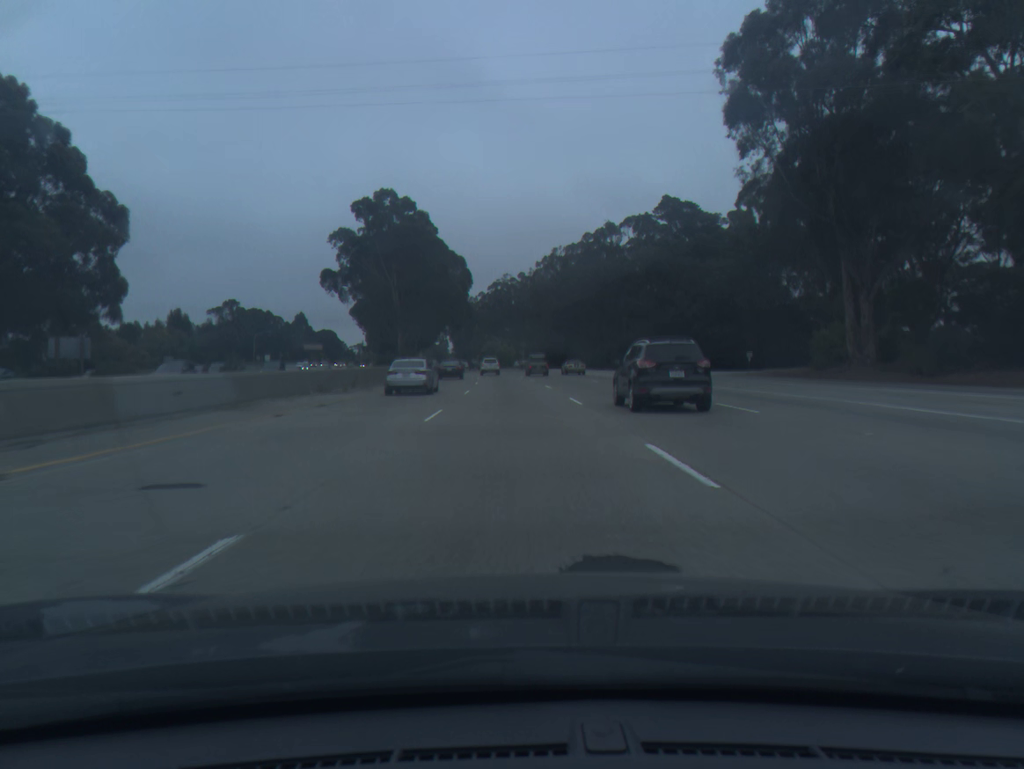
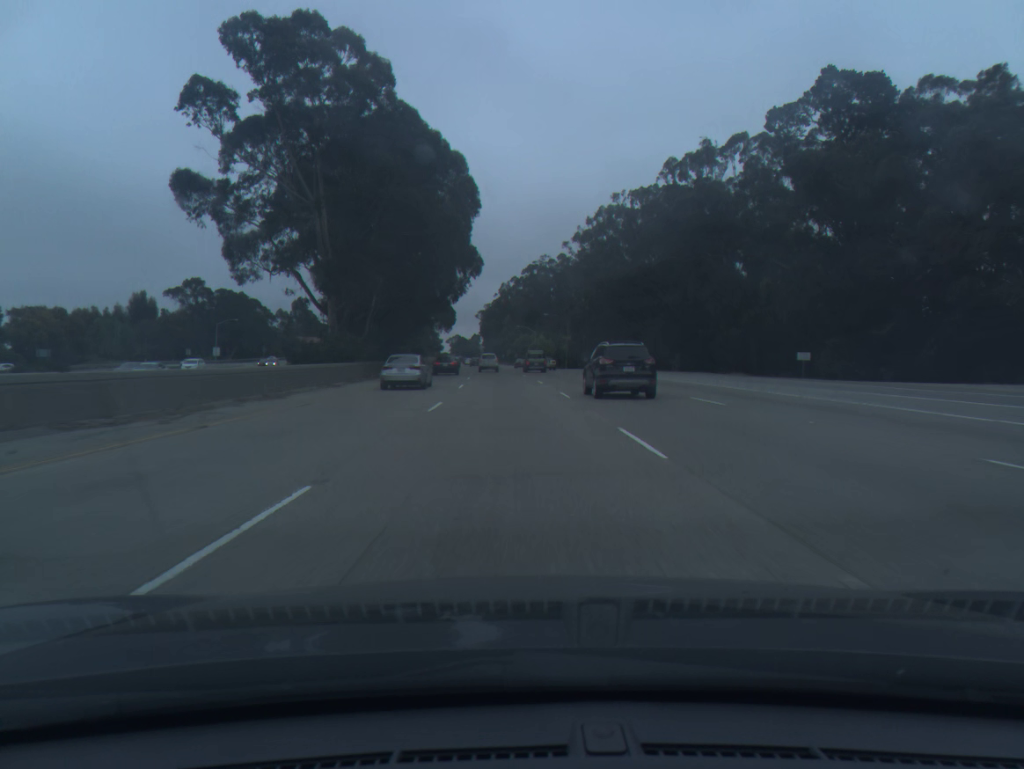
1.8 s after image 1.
(-1.0, +56.0) m; -3°
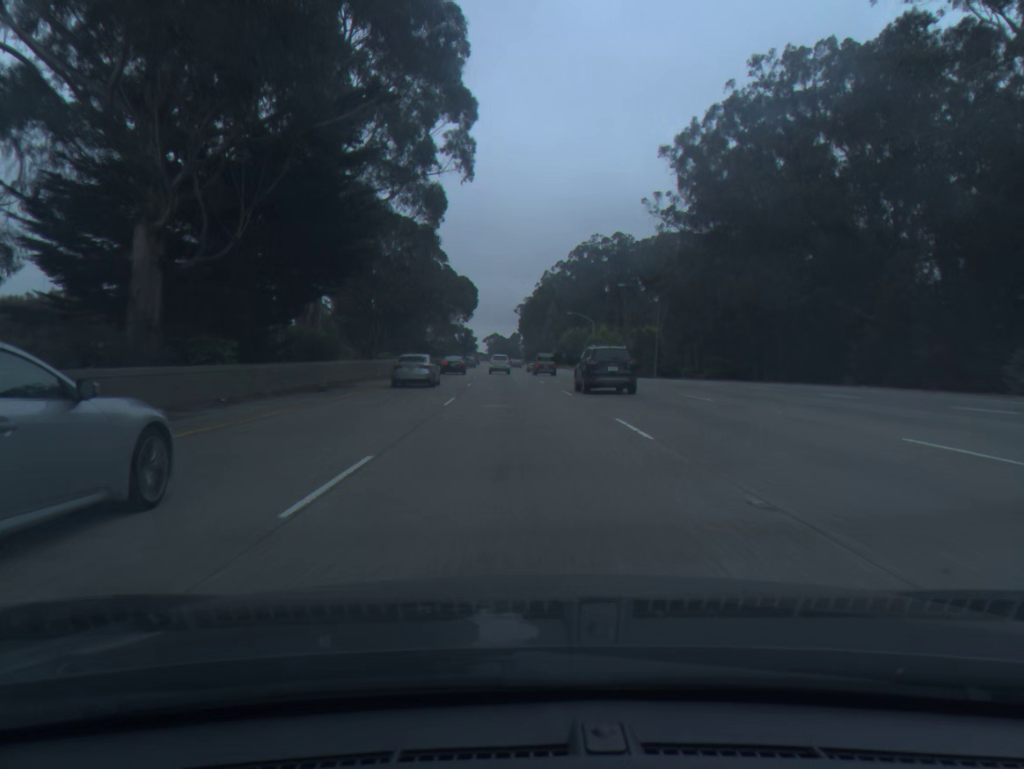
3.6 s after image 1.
(-1.8, +55.9) m; -3°
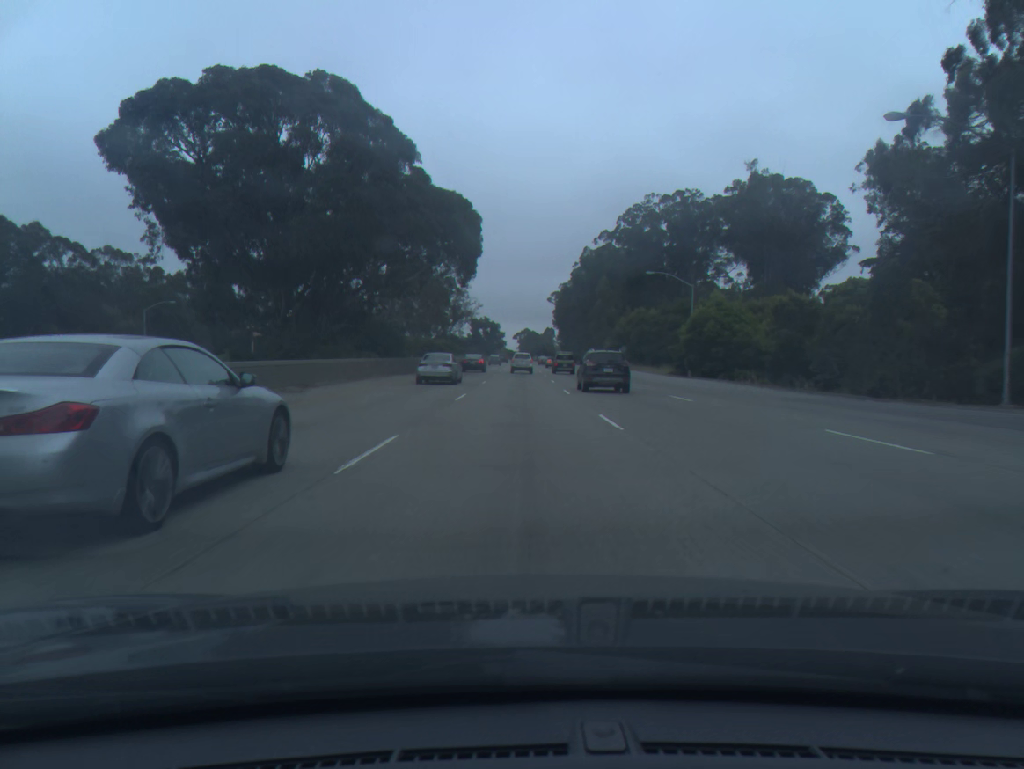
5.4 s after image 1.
(-1.1, +55.9) m; -2°
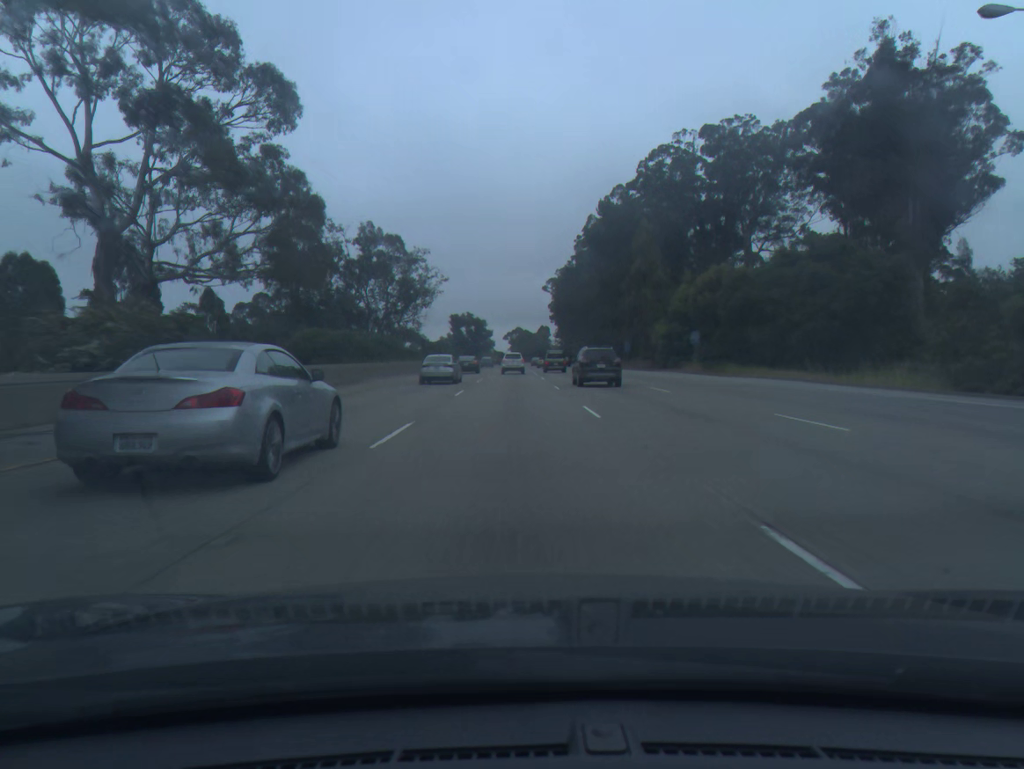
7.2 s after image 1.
(+0.1, +56.1) m; +1°
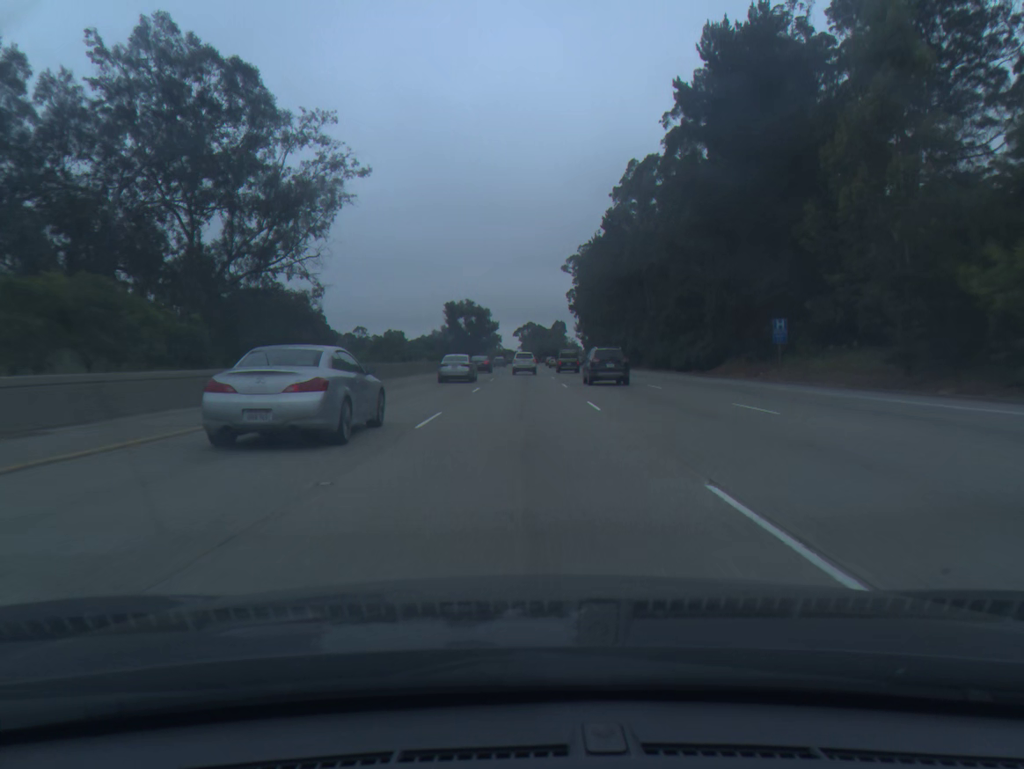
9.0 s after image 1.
(-0.5, +56.0) m; -1°
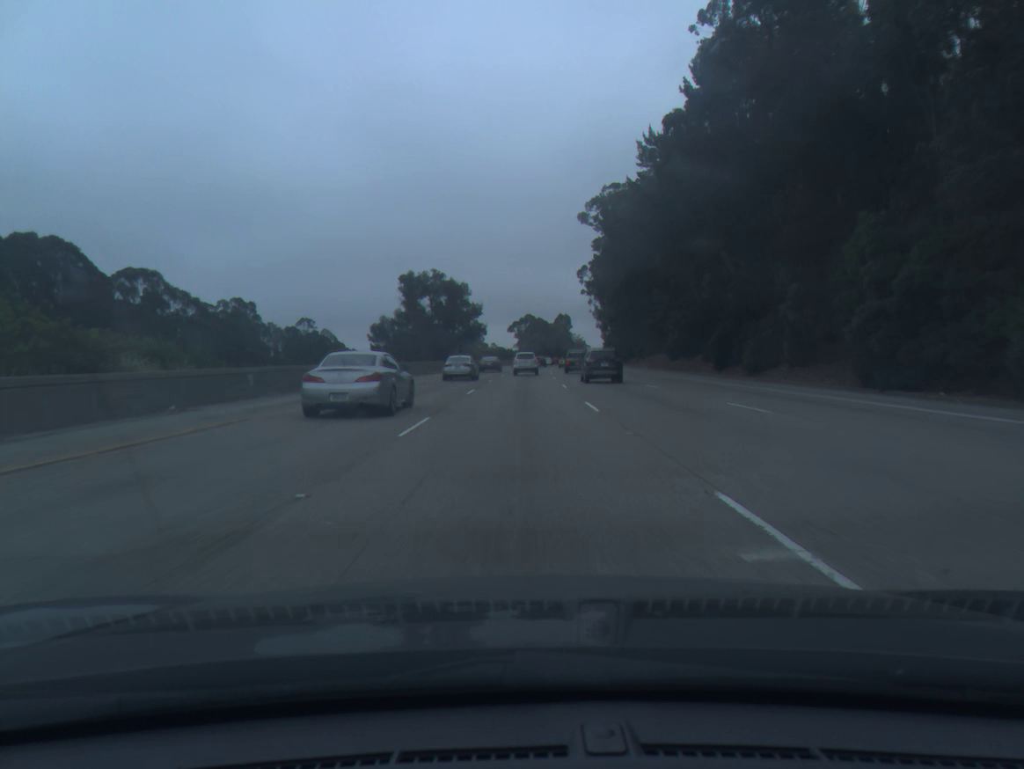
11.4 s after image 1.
(+0.4, +73.6) m; 0°
